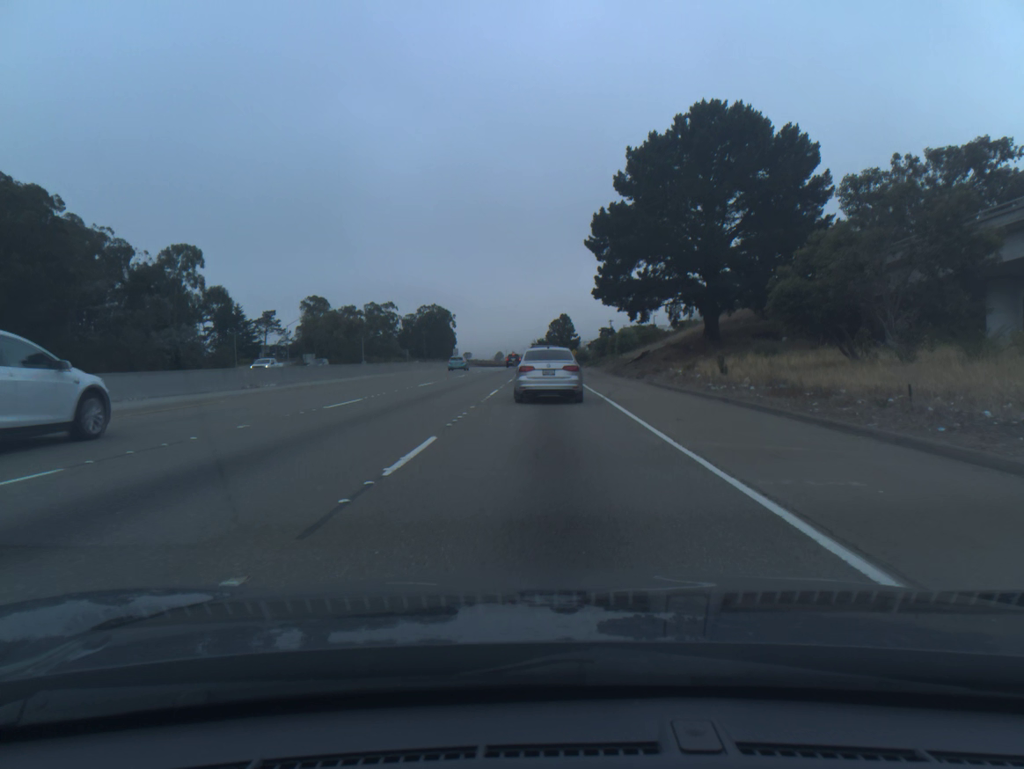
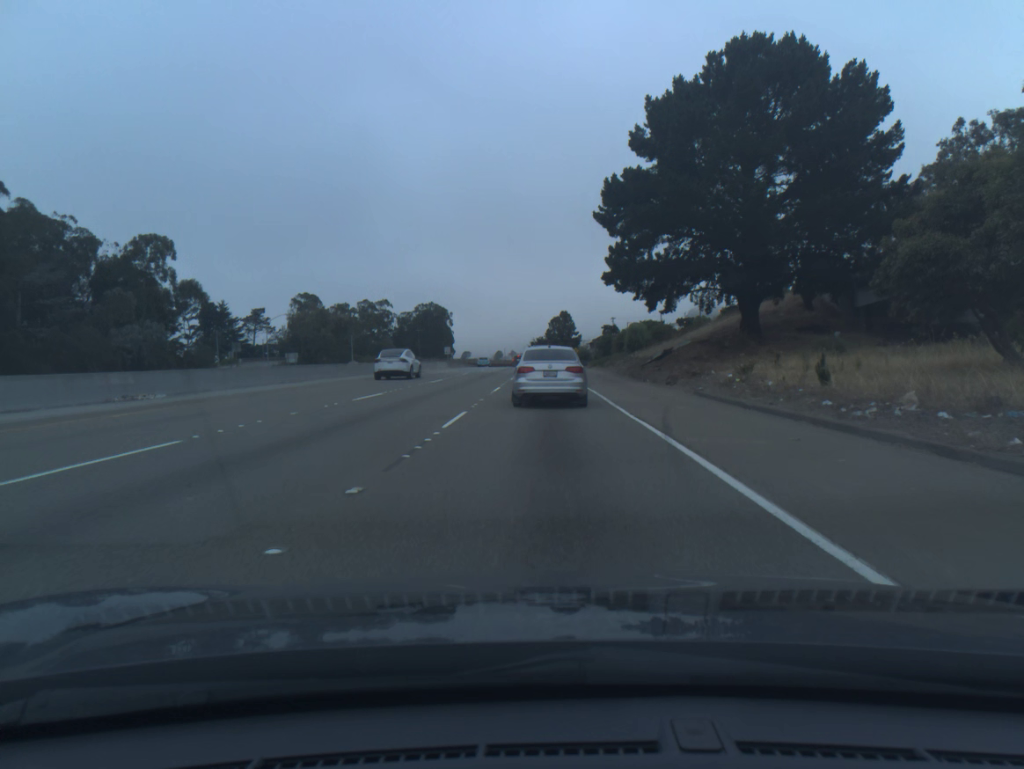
(0.0, +11.8) m; 0°
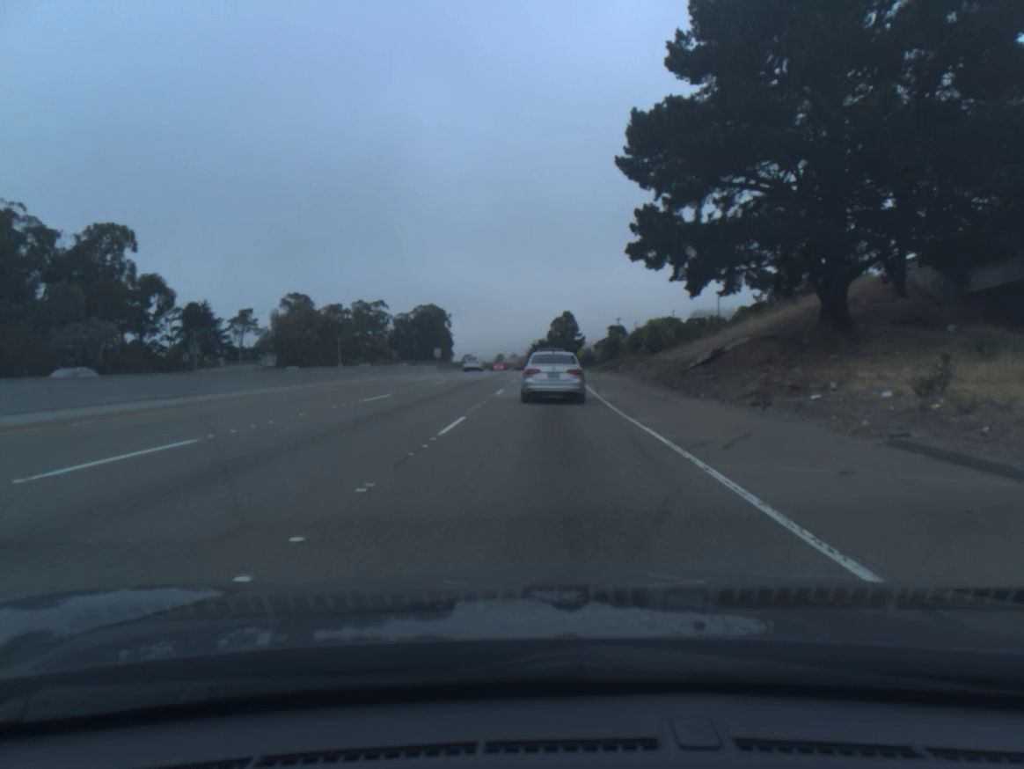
(0.0, +14.2) m; 0°
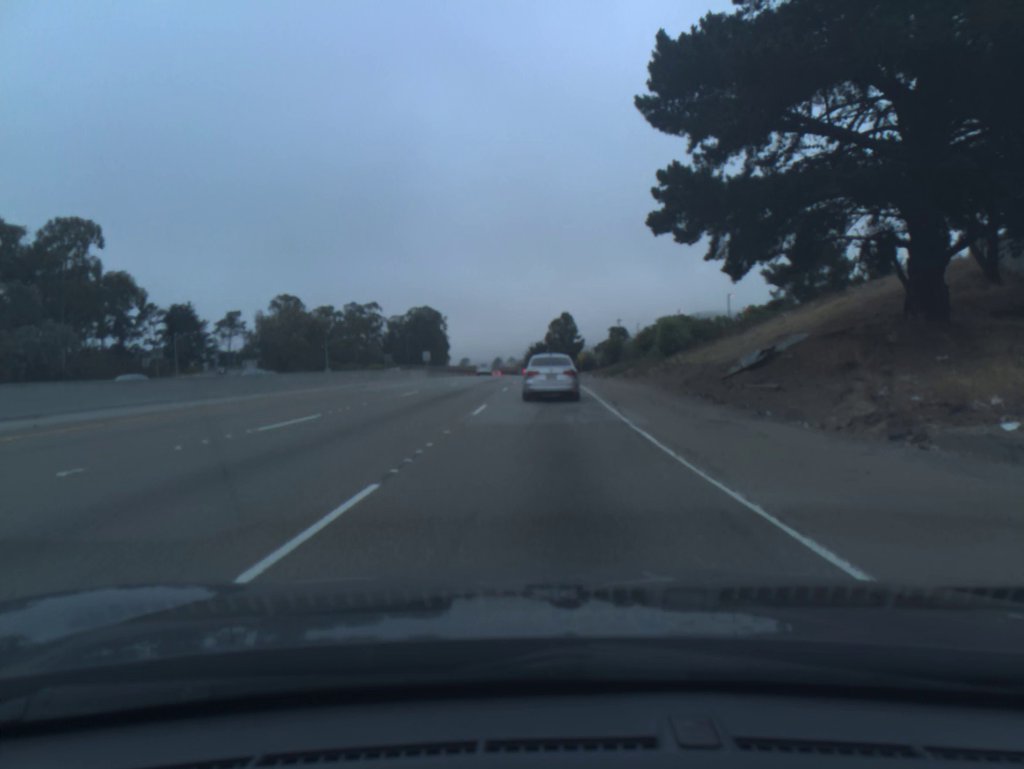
(0.0, +8.3) m; 0°
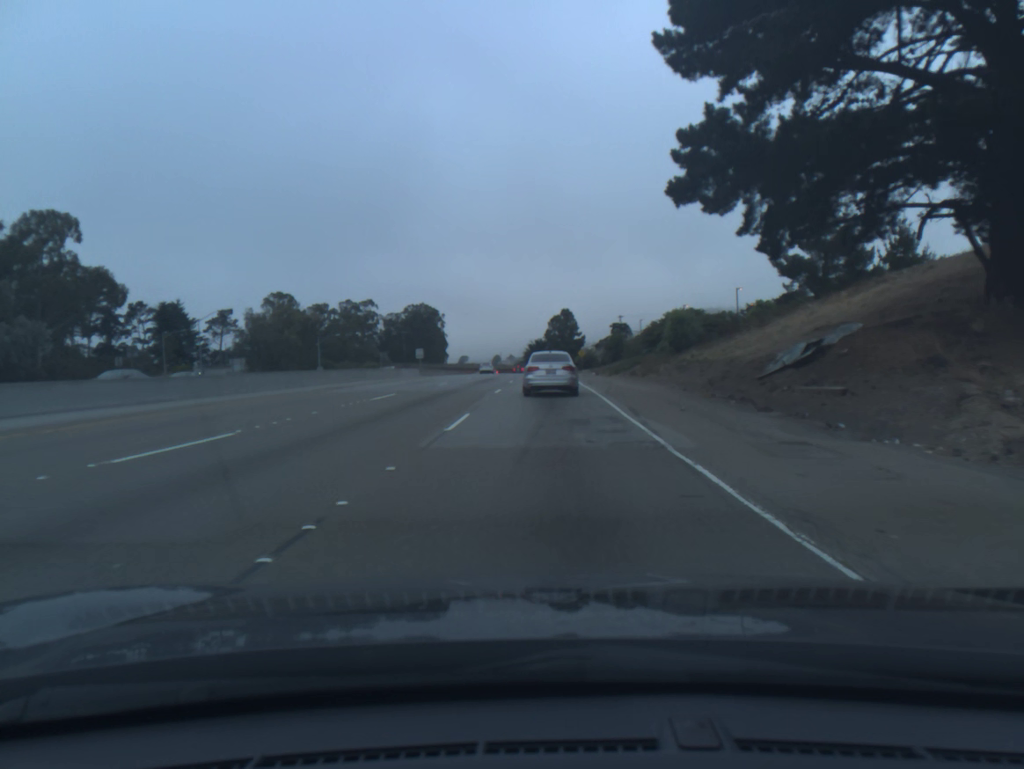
(0.0, +4.8) m; 0°
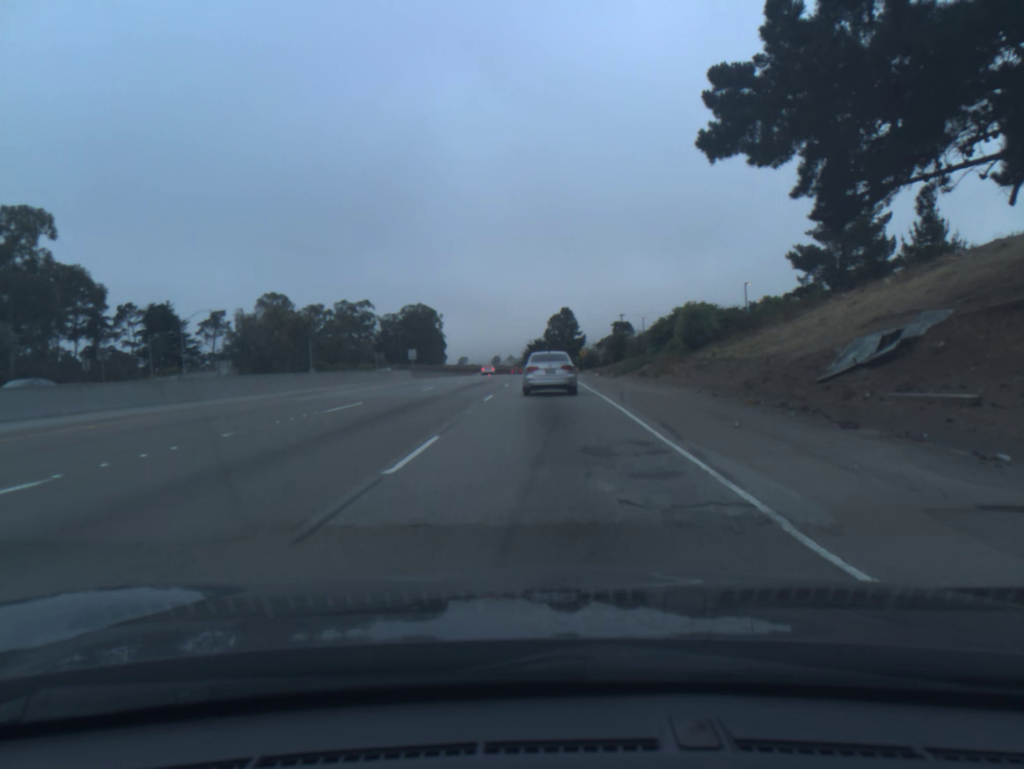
(0.0, +5.2) m; 0°
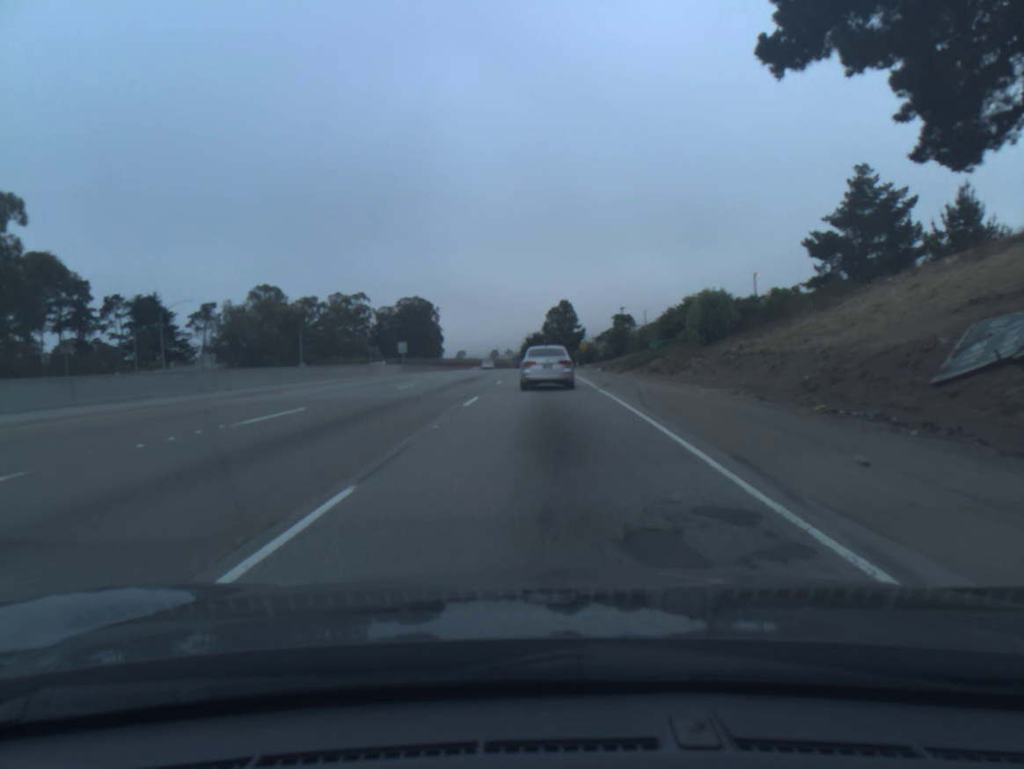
(0.0, +5.4) m; 0°
